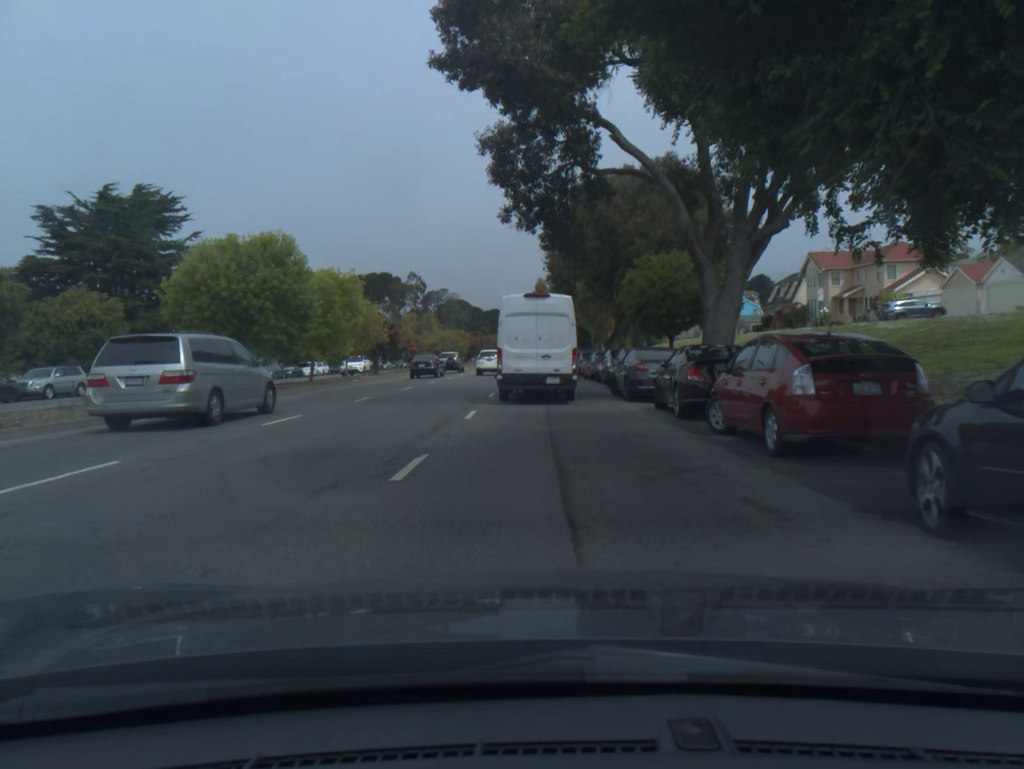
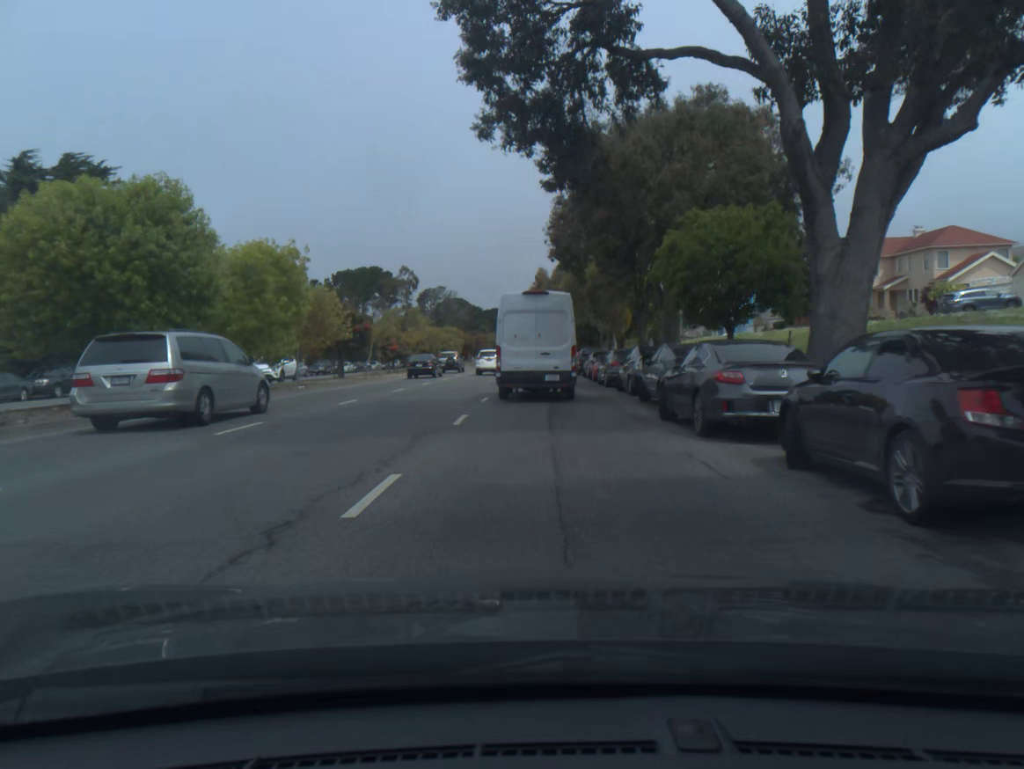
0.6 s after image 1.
(0.0, +9.3) m; 0°
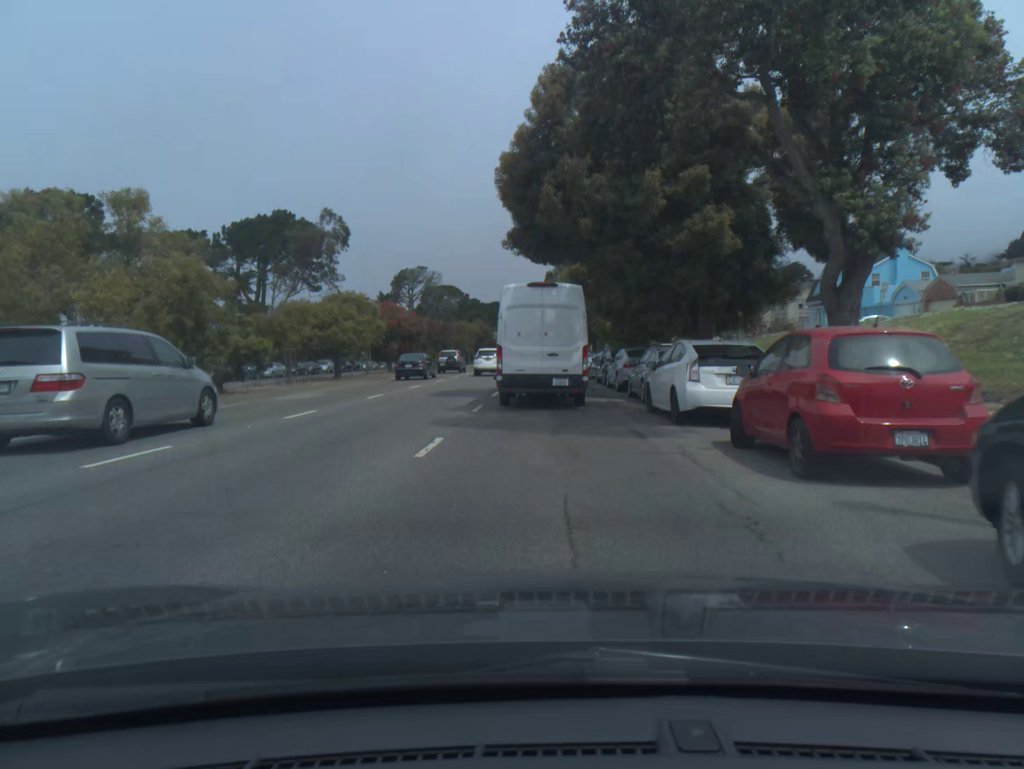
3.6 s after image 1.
(-0.2, +47.4) m; 0°
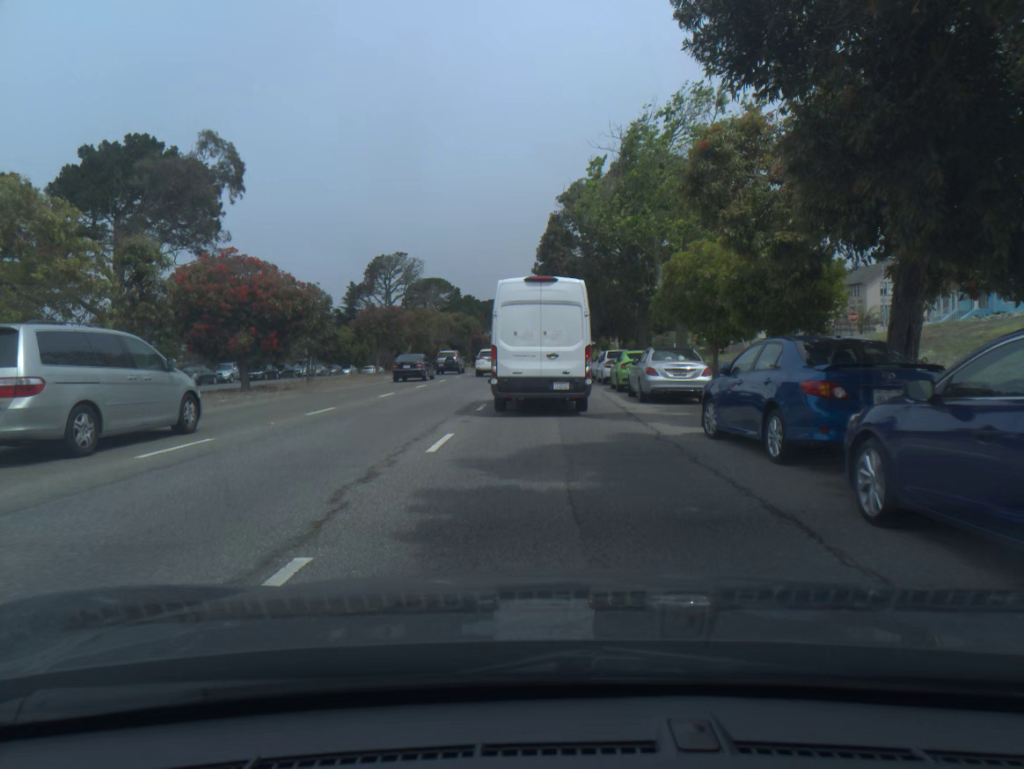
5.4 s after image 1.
(0.0, +27.8) m; 0°
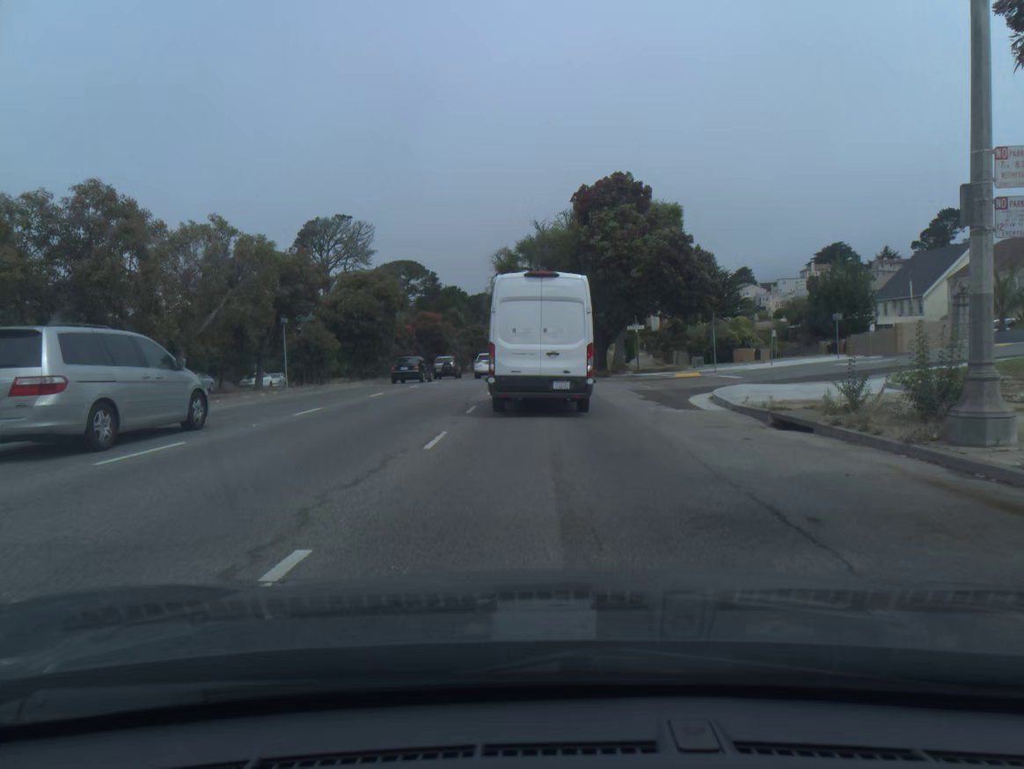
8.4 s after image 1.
(+0.1, +44.3) m; 0°
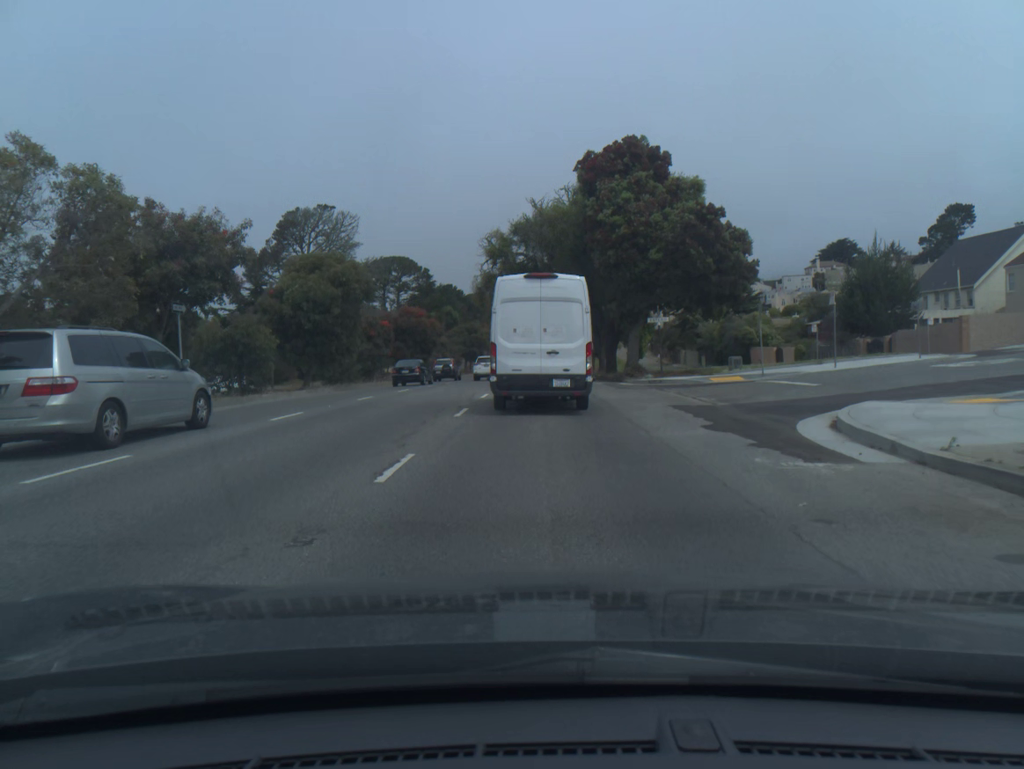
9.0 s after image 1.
(0.0, +8.7) m; 0°
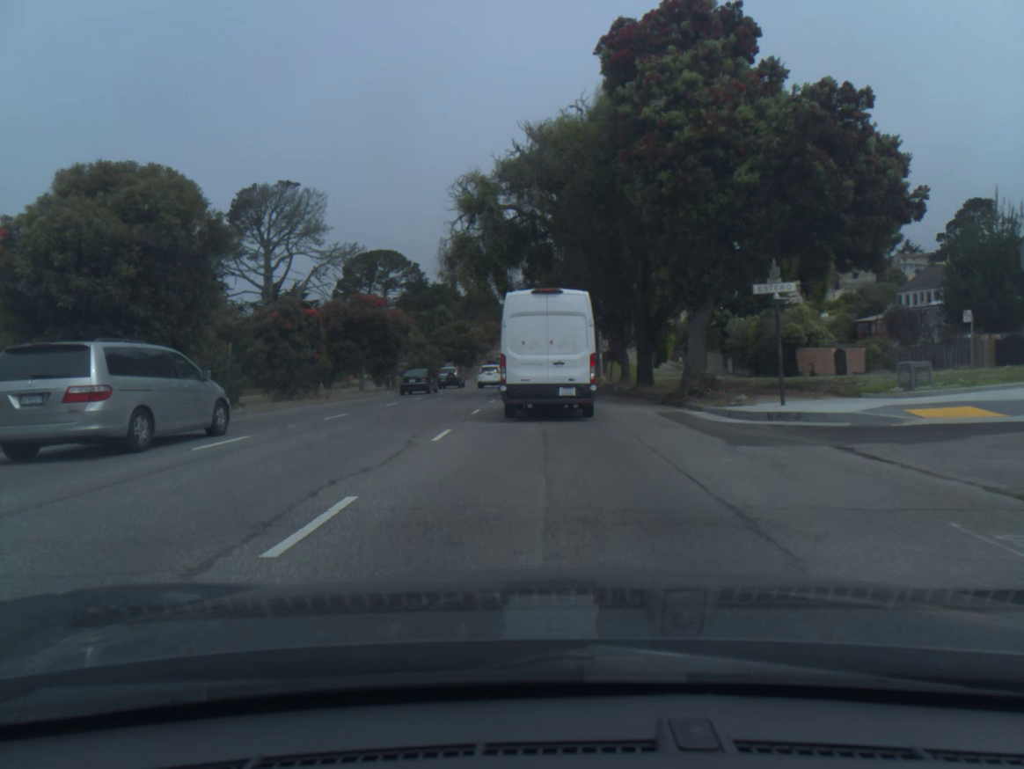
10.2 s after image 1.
(0.0, +17.3) m; 0°
